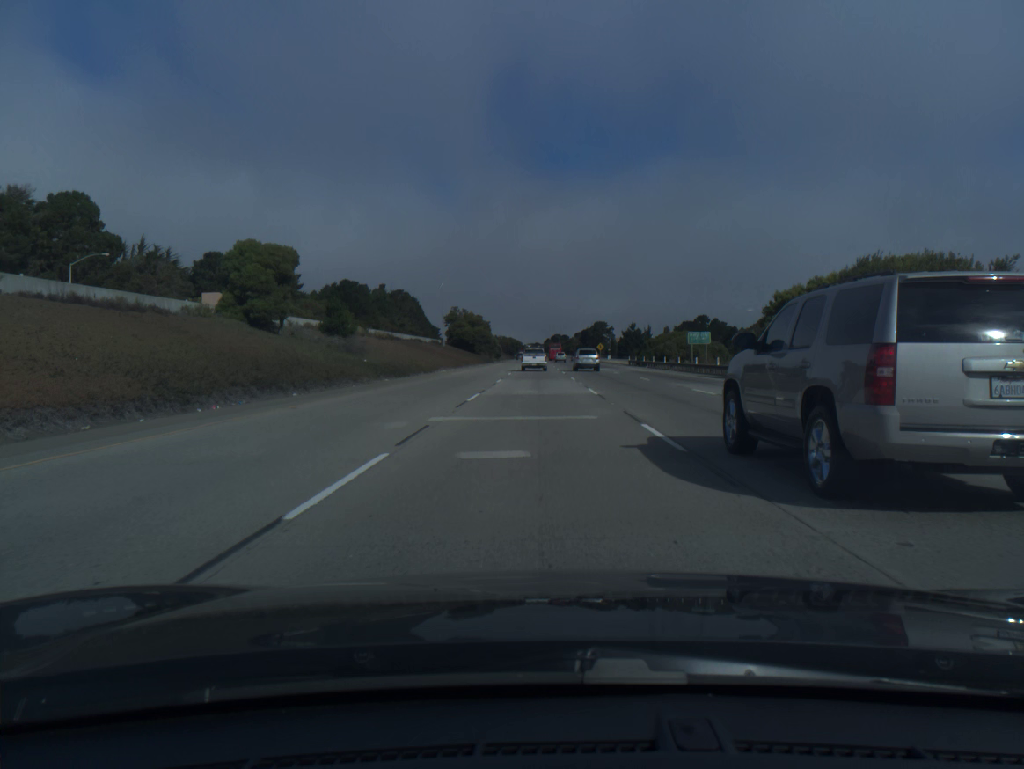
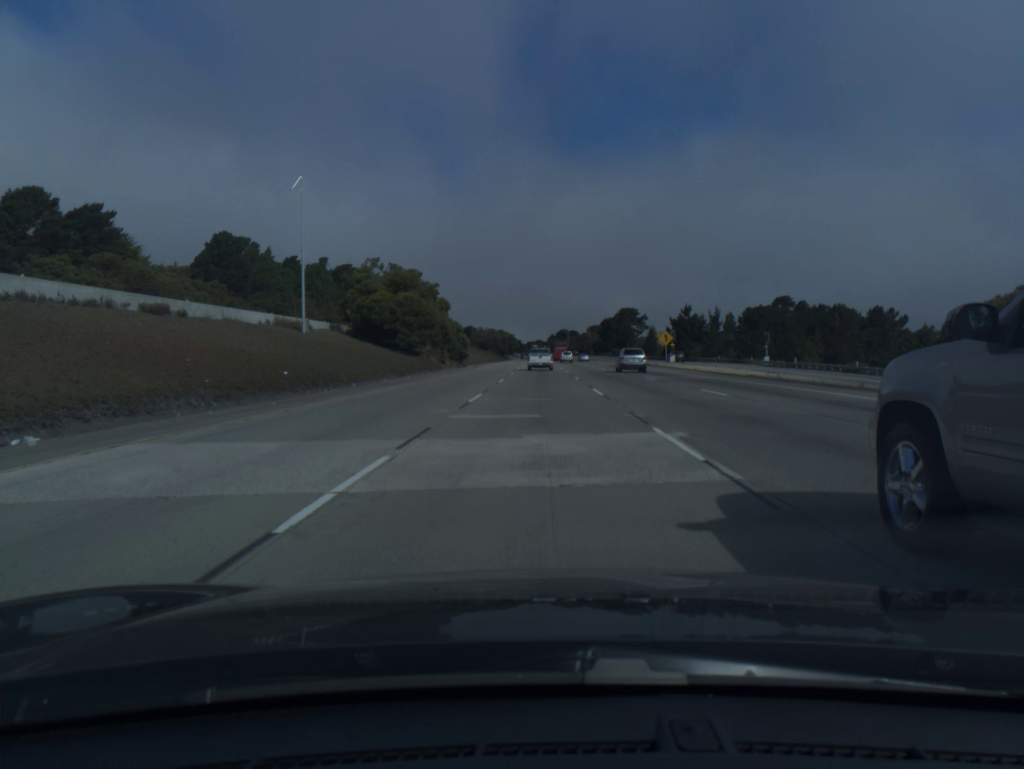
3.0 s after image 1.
(-0.3, +88.3) m; 0°
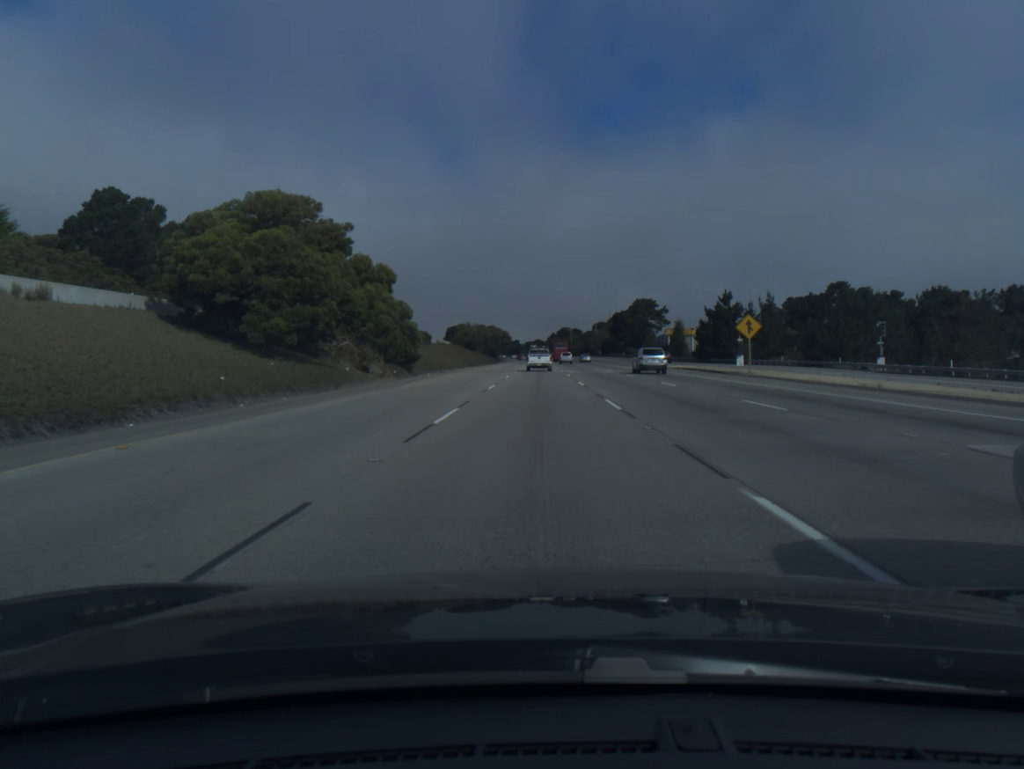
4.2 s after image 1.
(0.0, +35.3) m; 0°
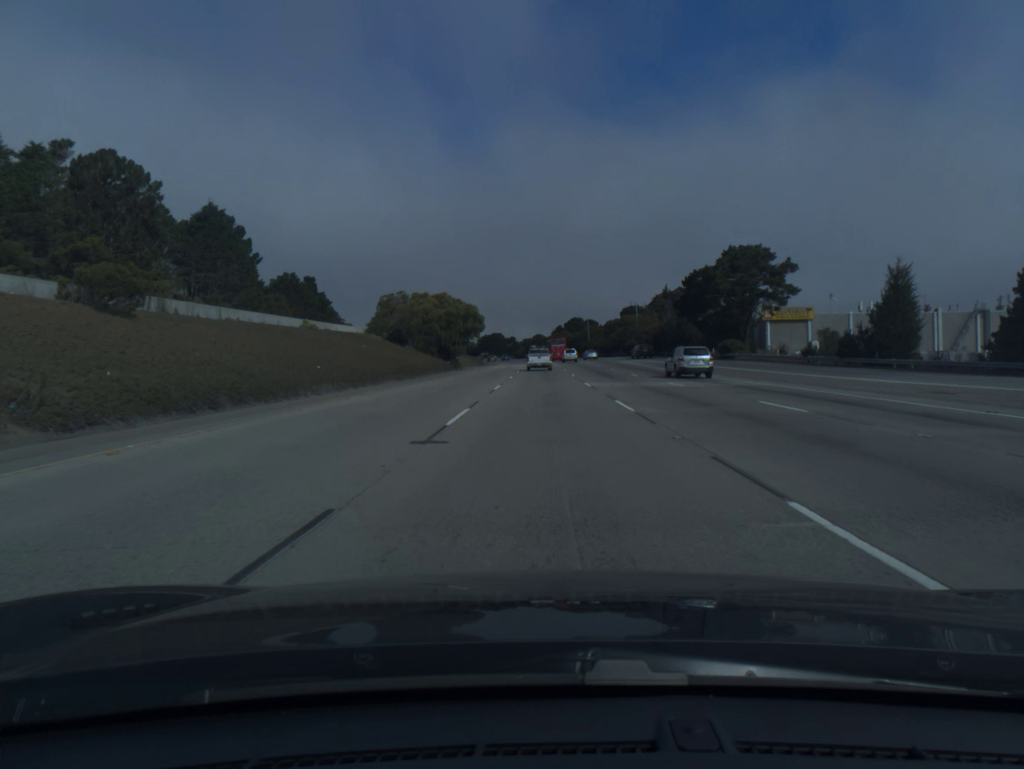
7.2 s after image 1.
(-0.3, +88.0) m; 0°
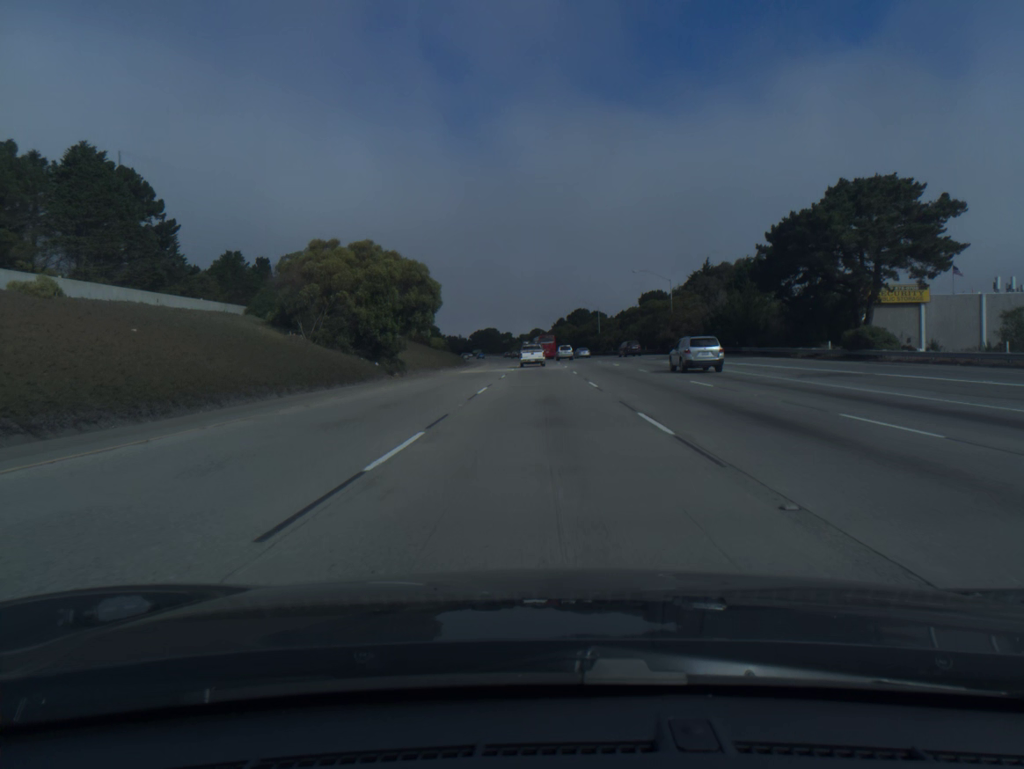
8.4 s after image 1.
(0.0, +35.1) m; 0°
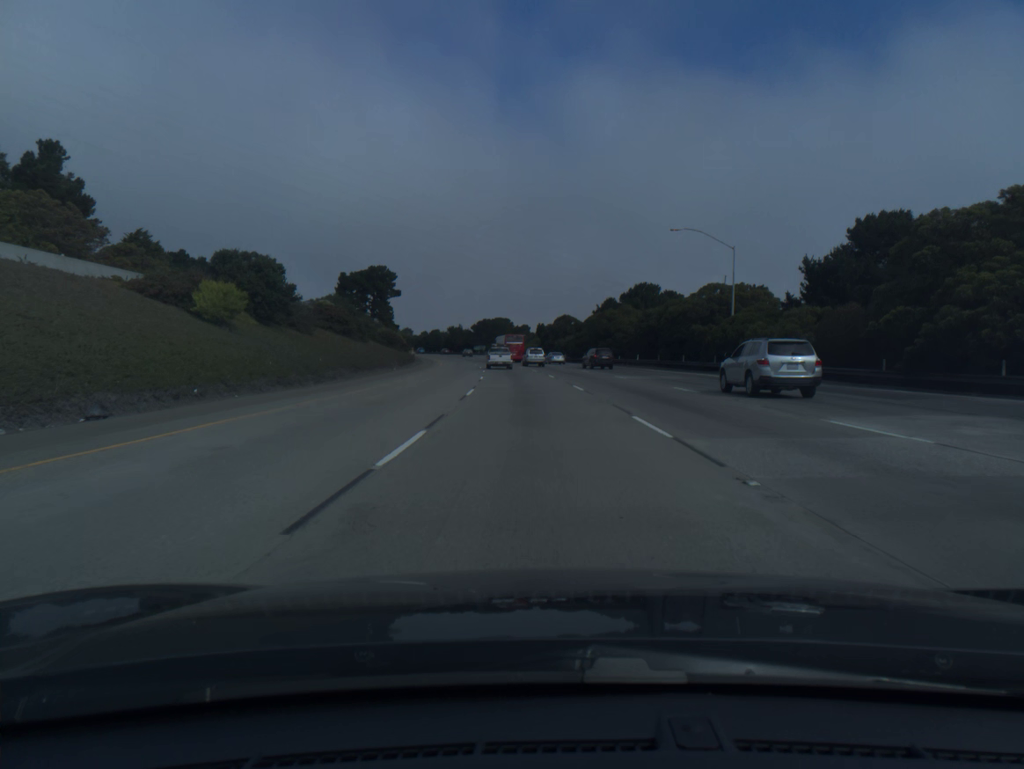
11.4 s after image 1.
(-0.9, +87.4) m; -2°
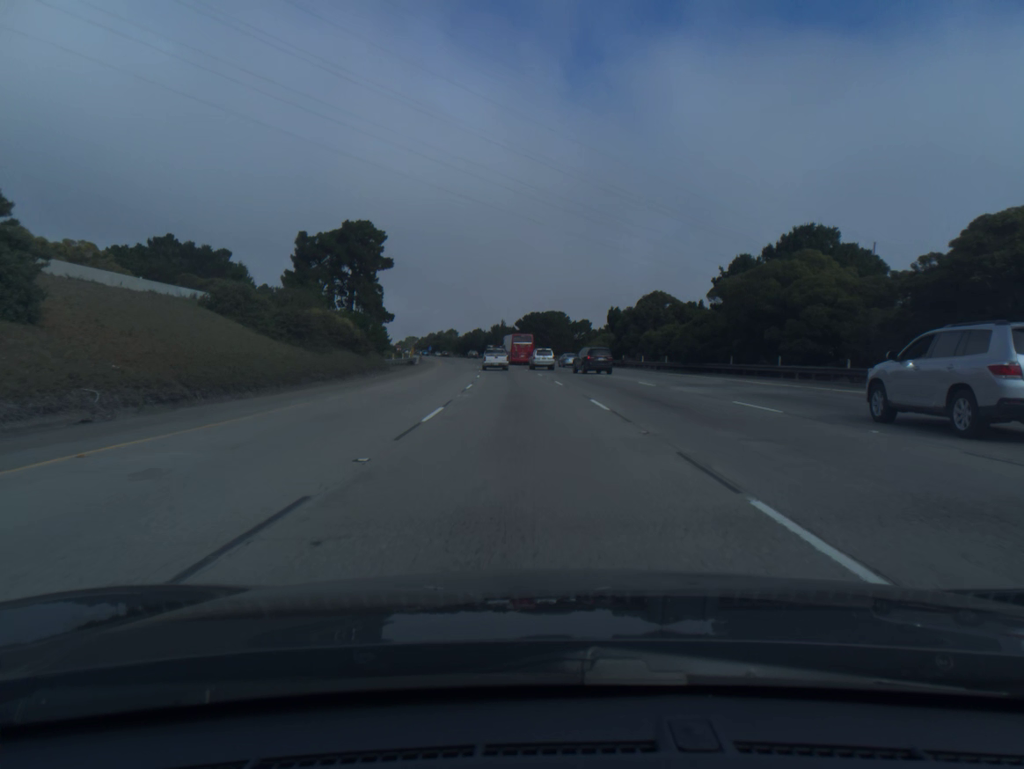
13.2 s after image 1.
(-1.7, +52.5) m; -4°
